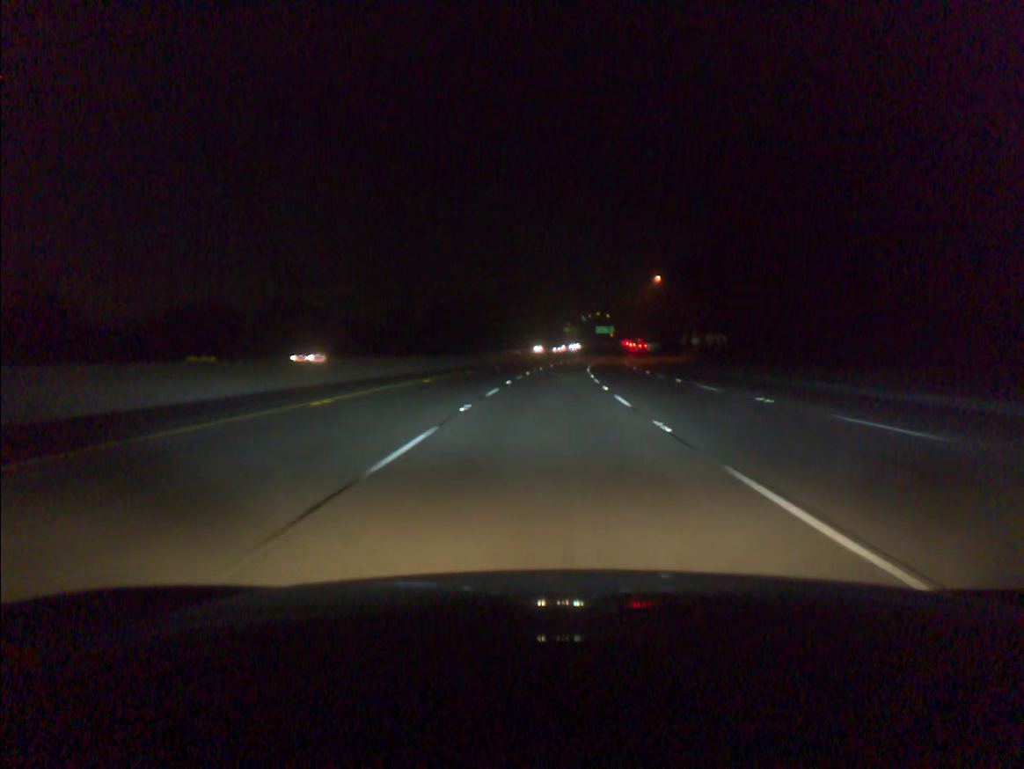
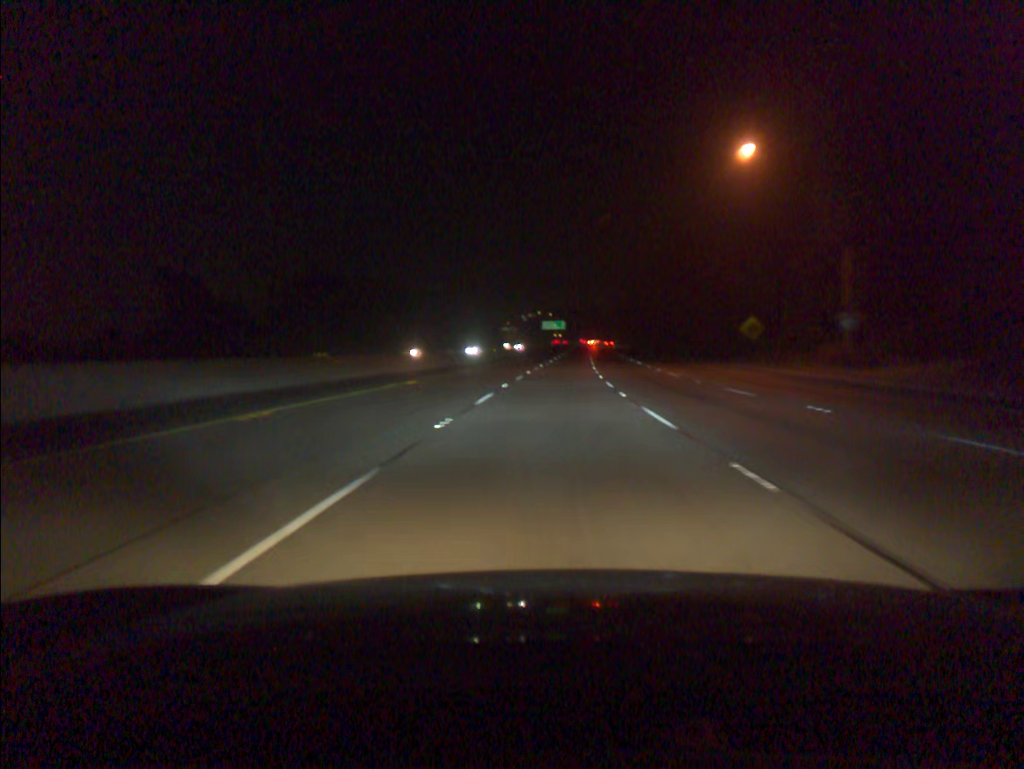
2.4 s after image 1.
(+2.9, +76.9) m; +4°
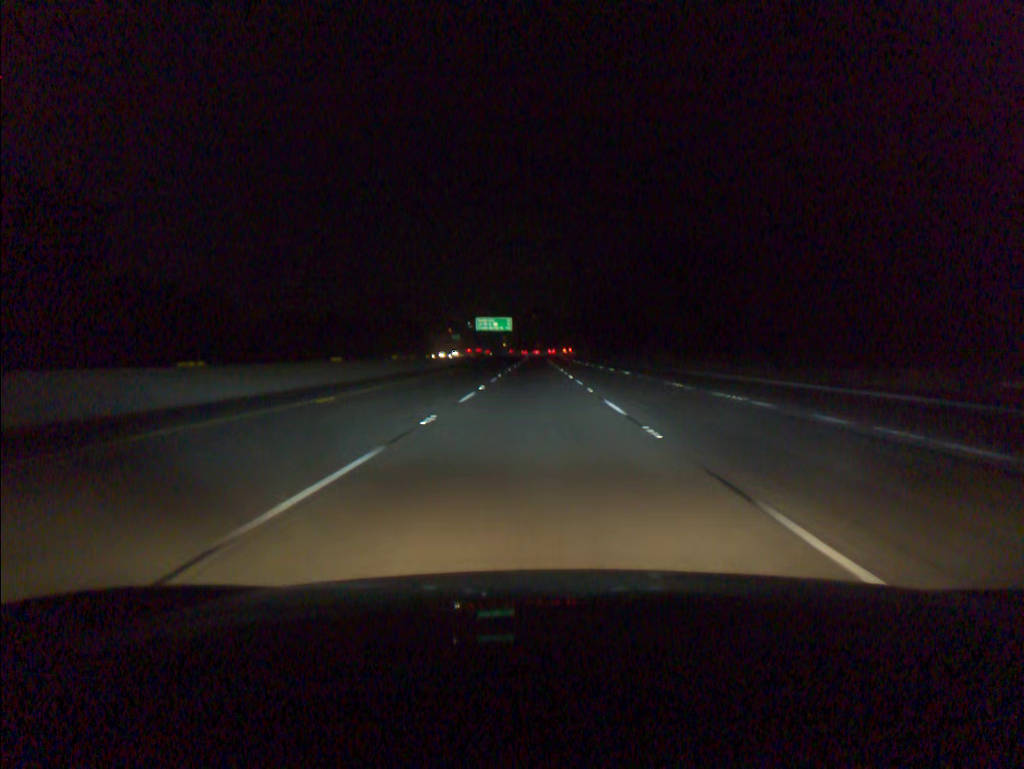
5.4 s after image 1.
(+4.3, +95.6) m; +4°
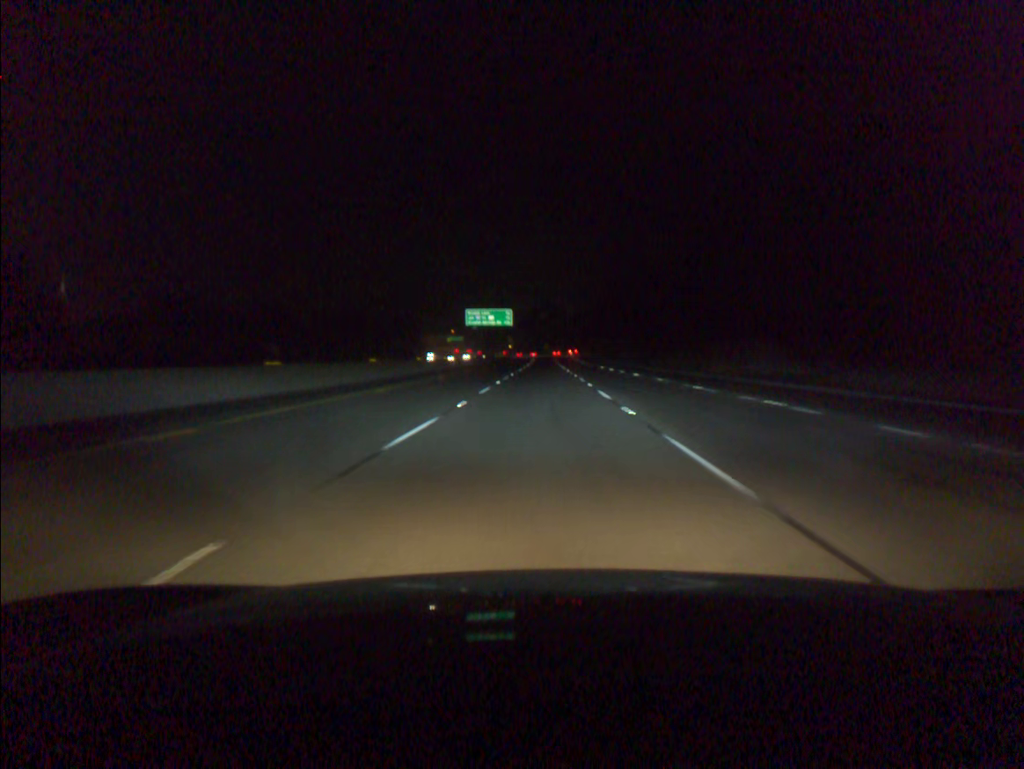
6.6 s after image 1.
(-0.2, +38.0) m; -1°
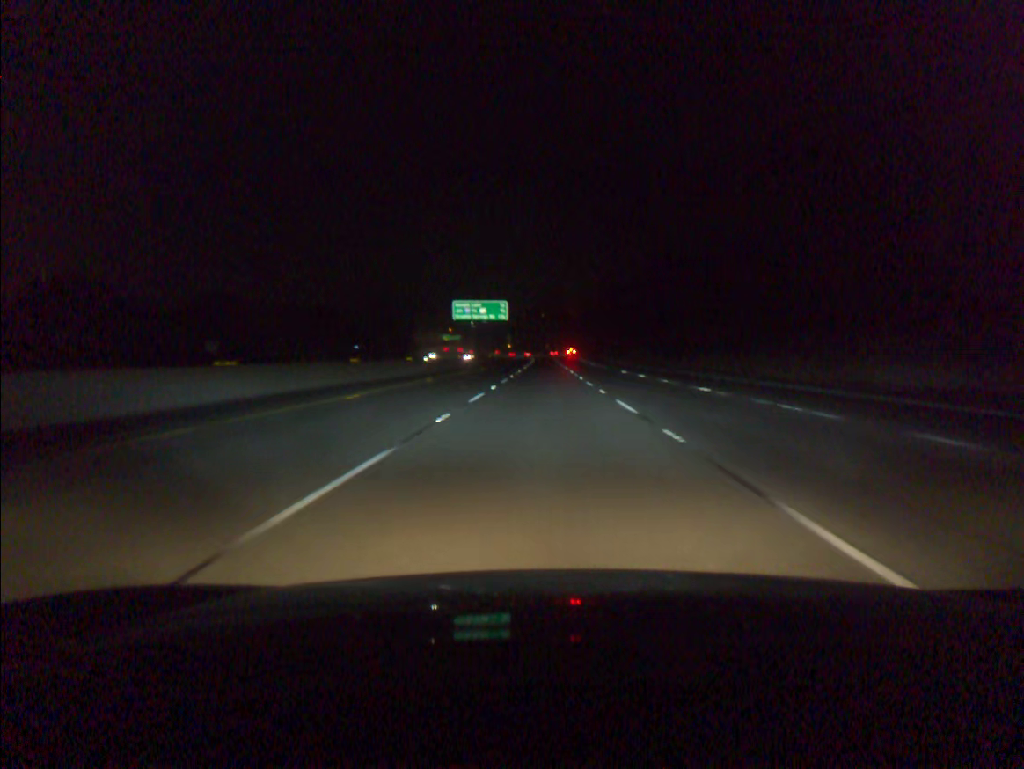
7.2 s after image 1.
(0.0, +19.0) m; 0°
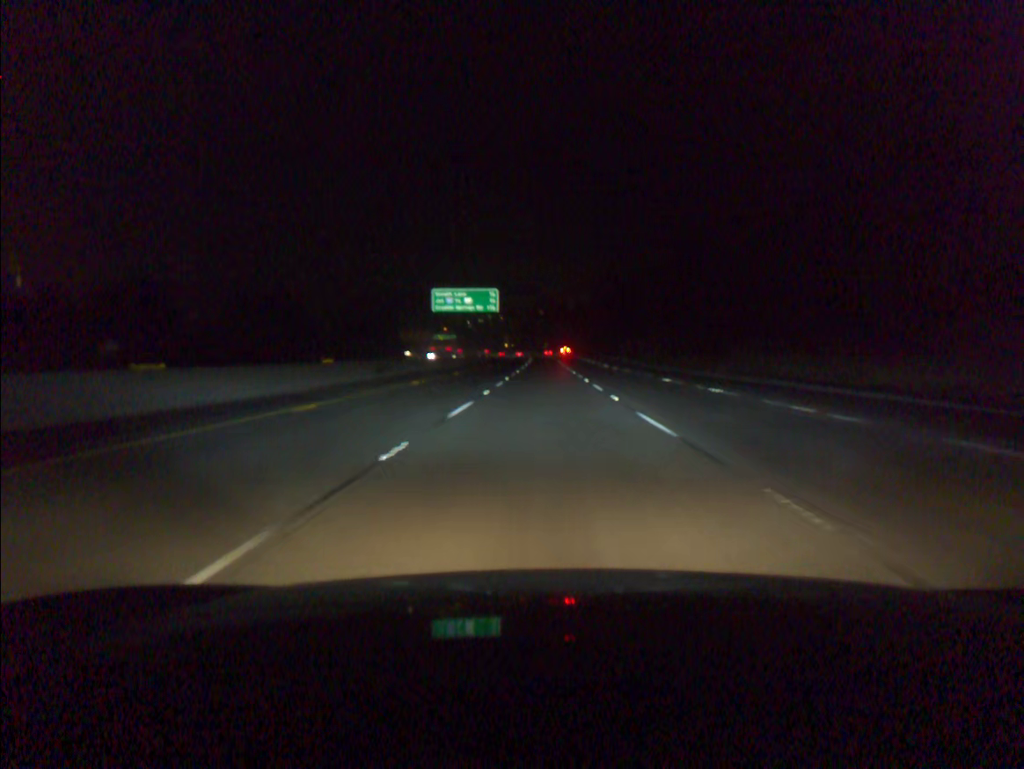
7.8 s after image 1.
(0.0, +19.0) m; 0°
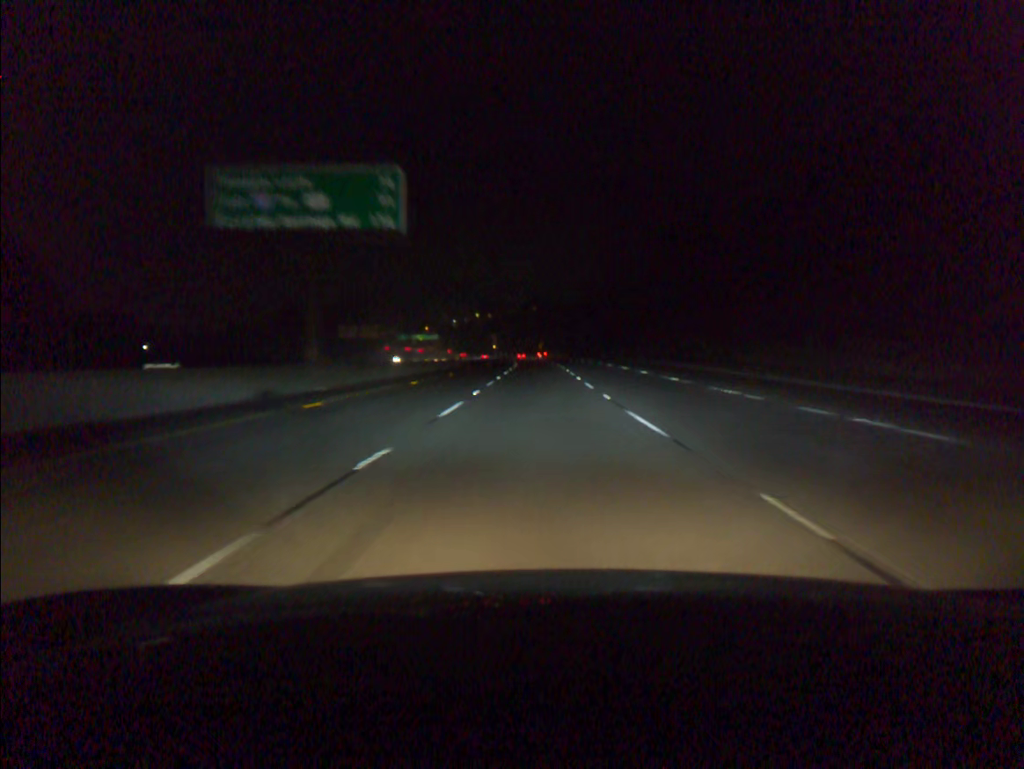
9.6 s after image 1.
(+0.3, +57.1) m; 0°
